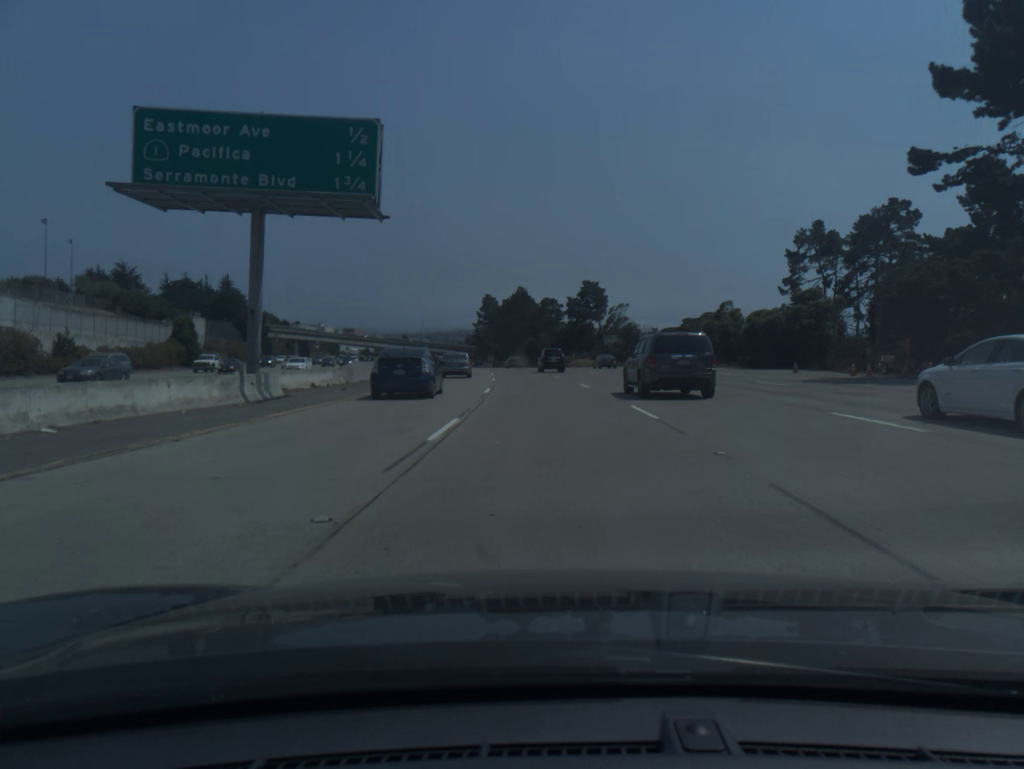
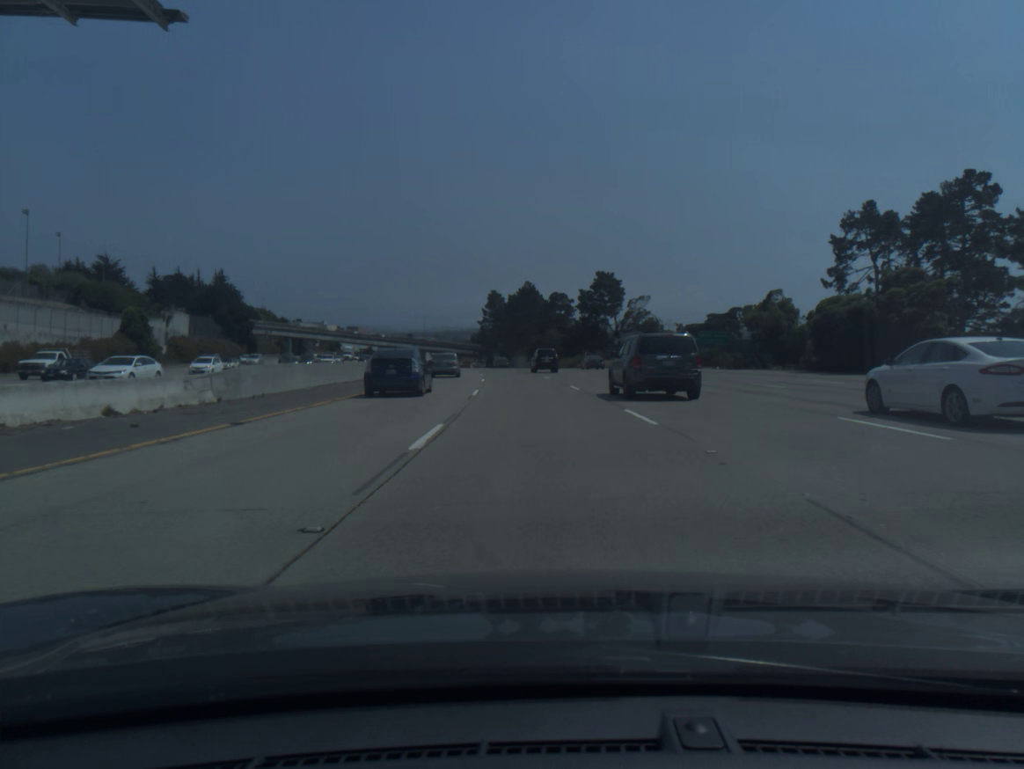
(-0.1, +15.6) m; -1°
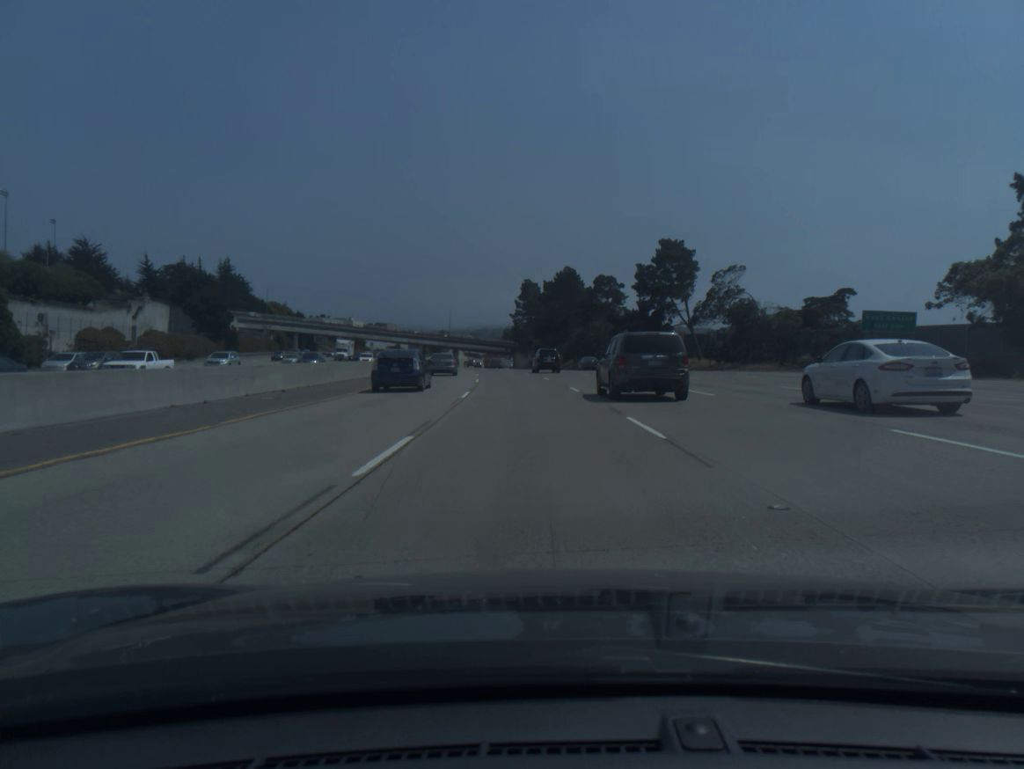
(-0.7, +31.5) m; -3°
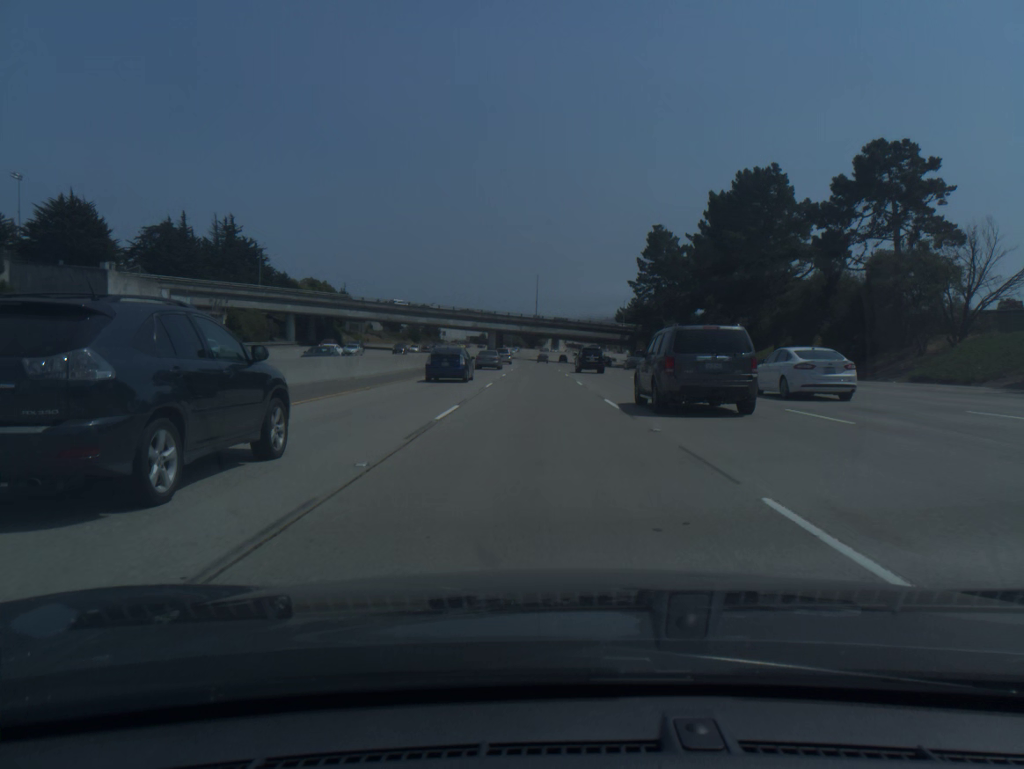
(-5.8, +81.2) m; -8°
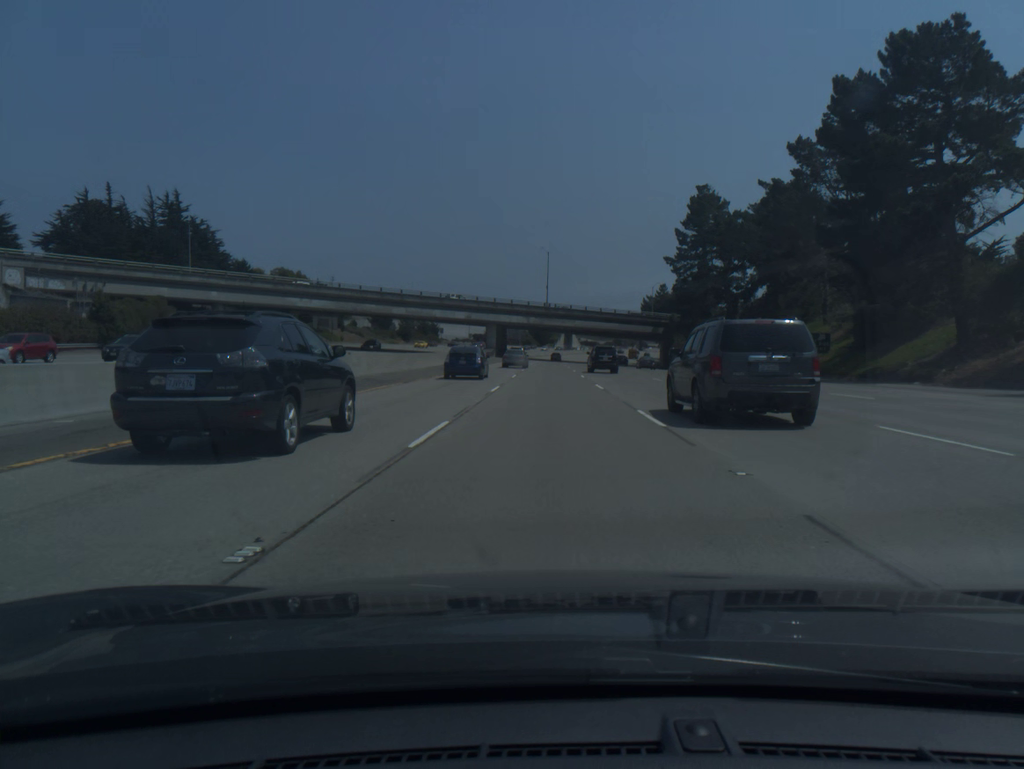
(-0.3, +33.3) m; -1°
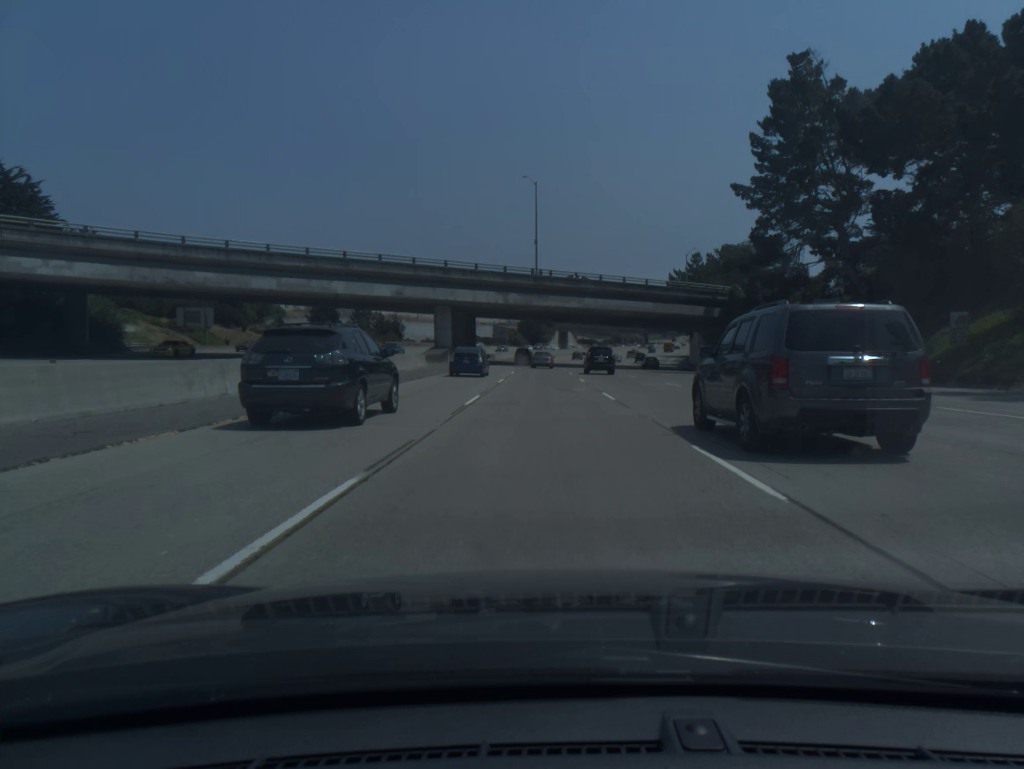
(+0.3, +50.6) m; +1°
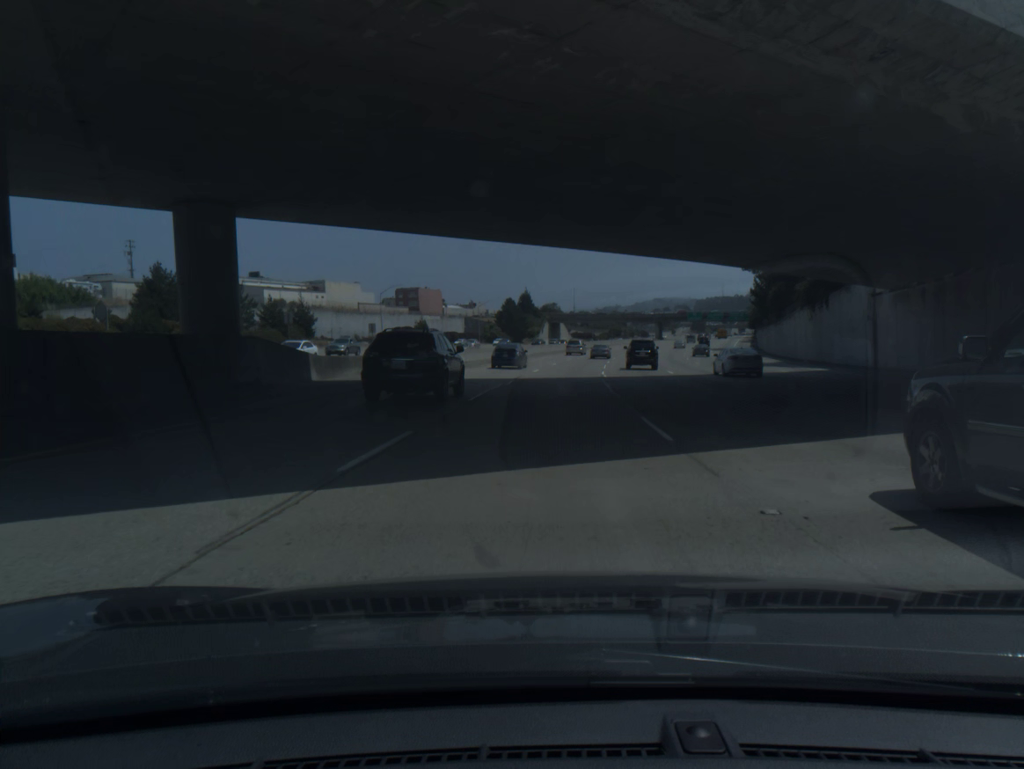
(+0.1, +68.6) m; +1°
